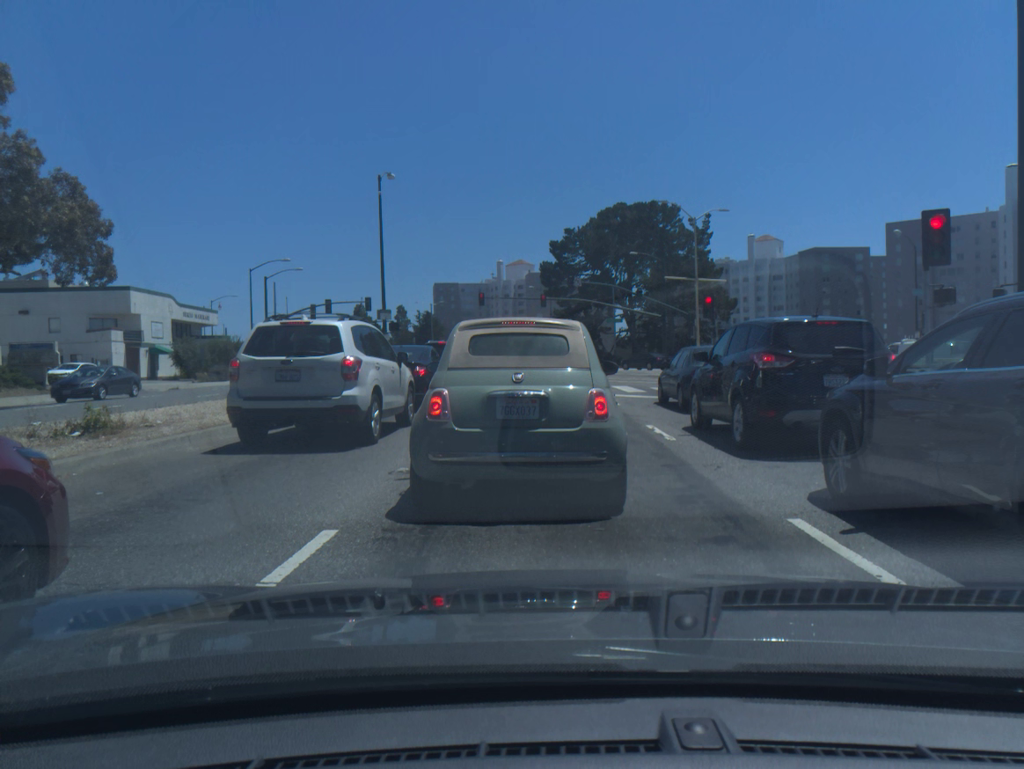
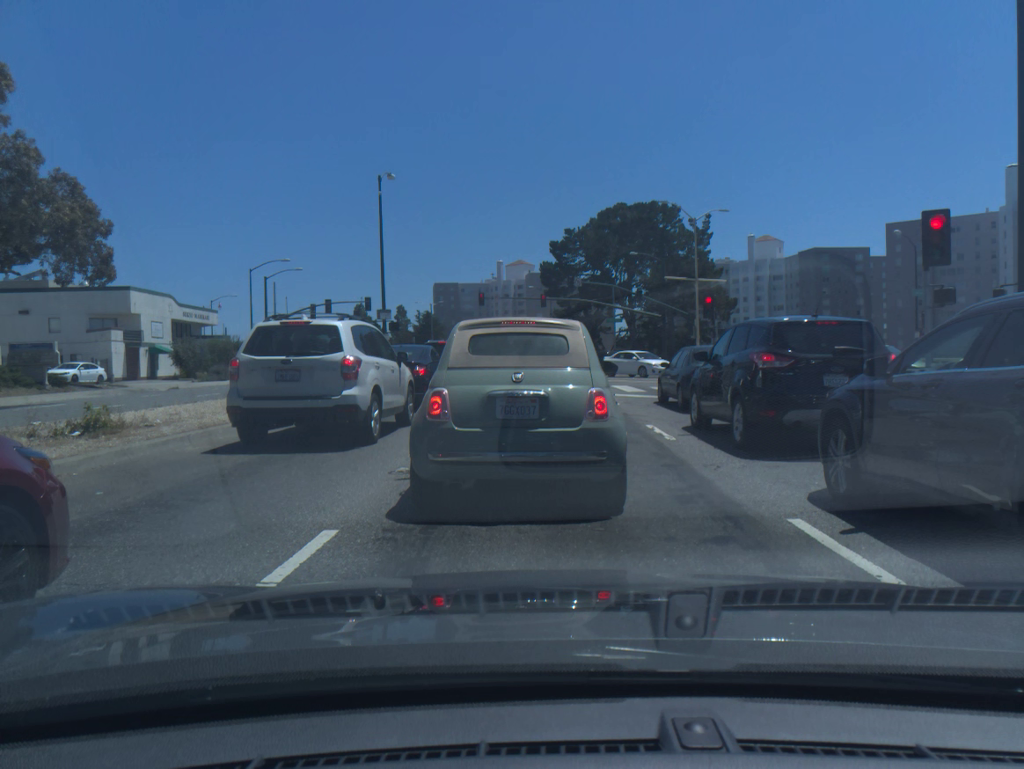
(-0.1, 0.0) m; 0°
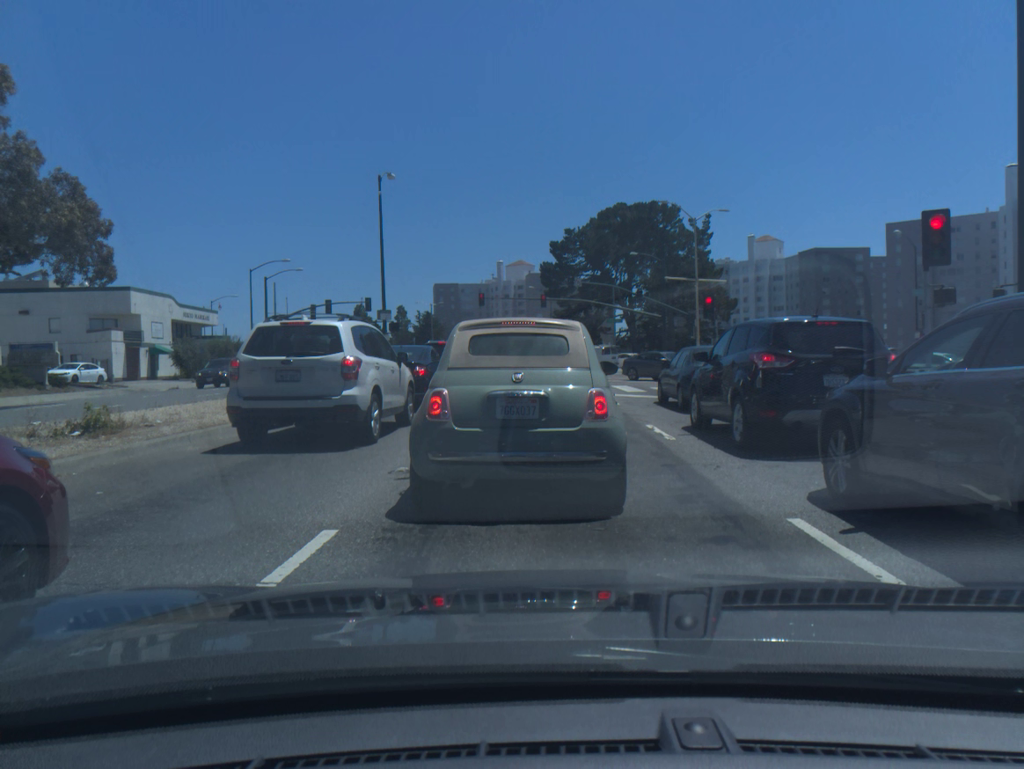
(-0.1, 0.0) m; 0°
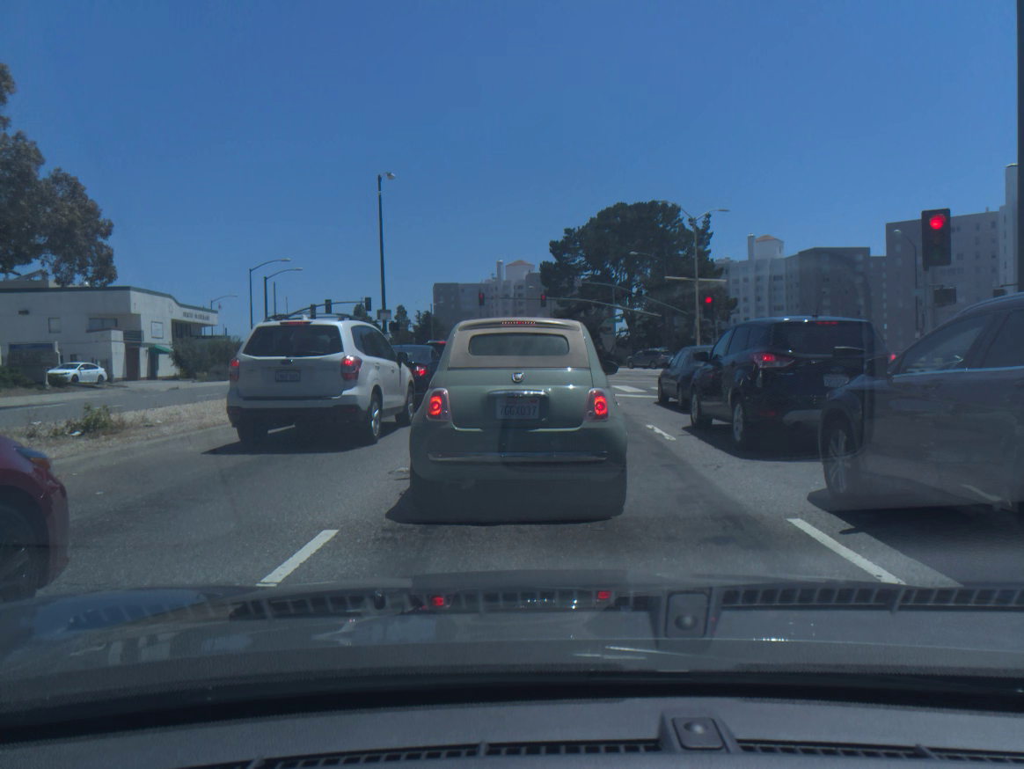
(+0.1, 0.0) m; 0°
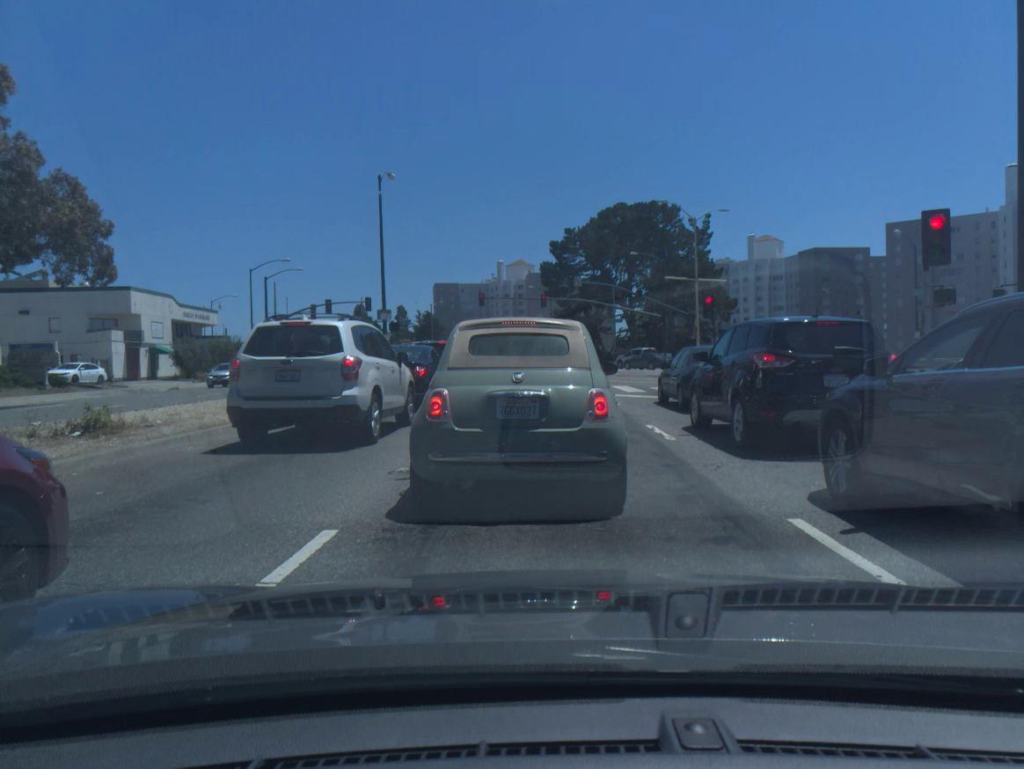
(0.0, 0.0) m; 0°
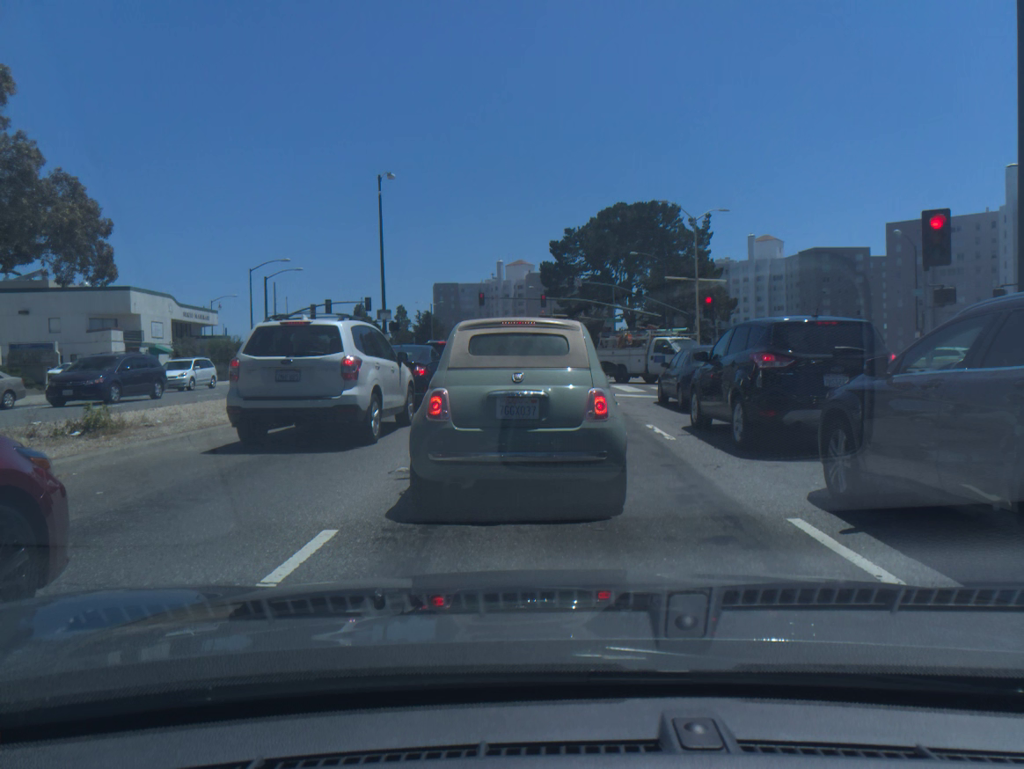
(-0.1, +0.1) m; 0°
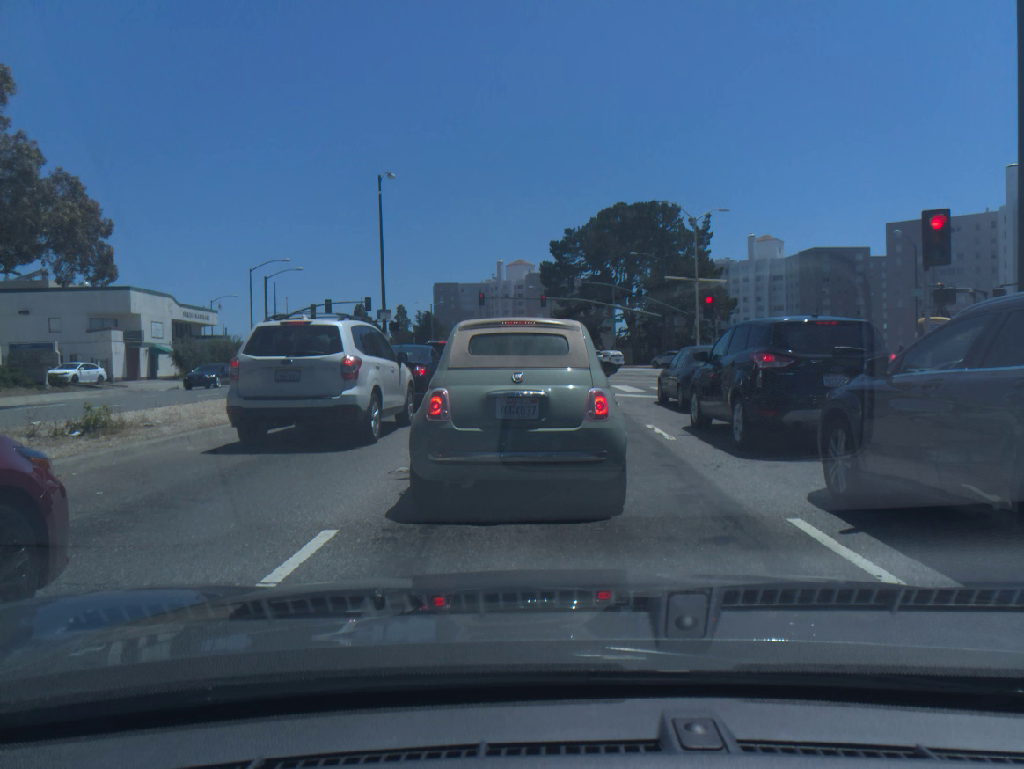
(+0.1, 0.0) m; 0°
